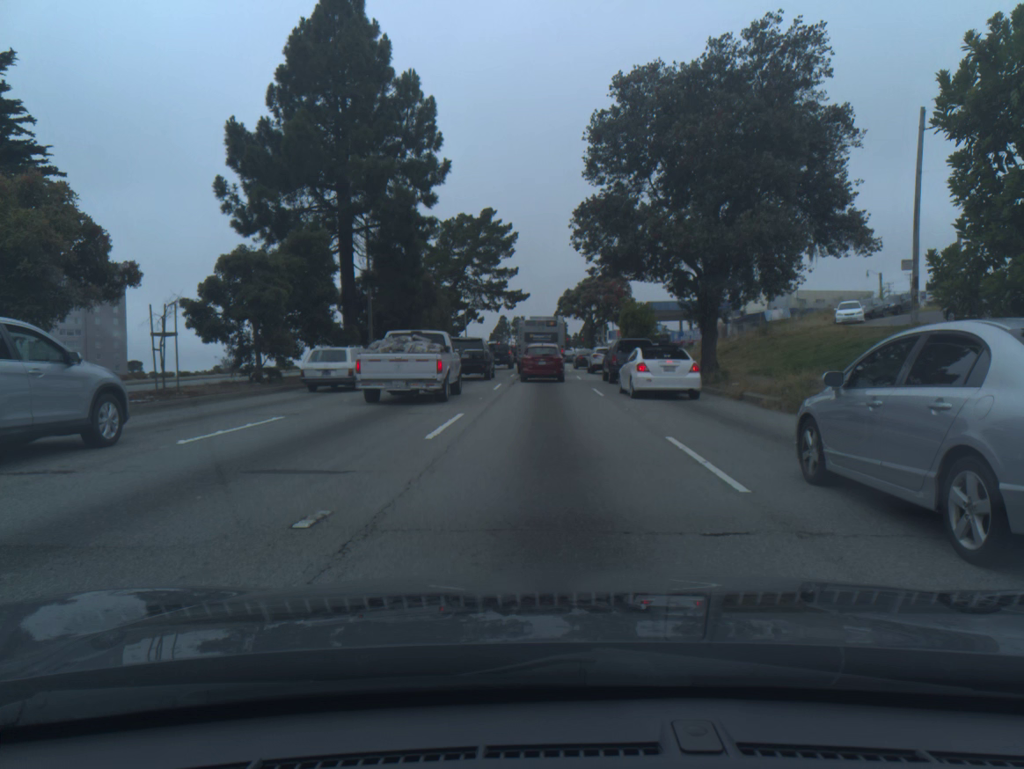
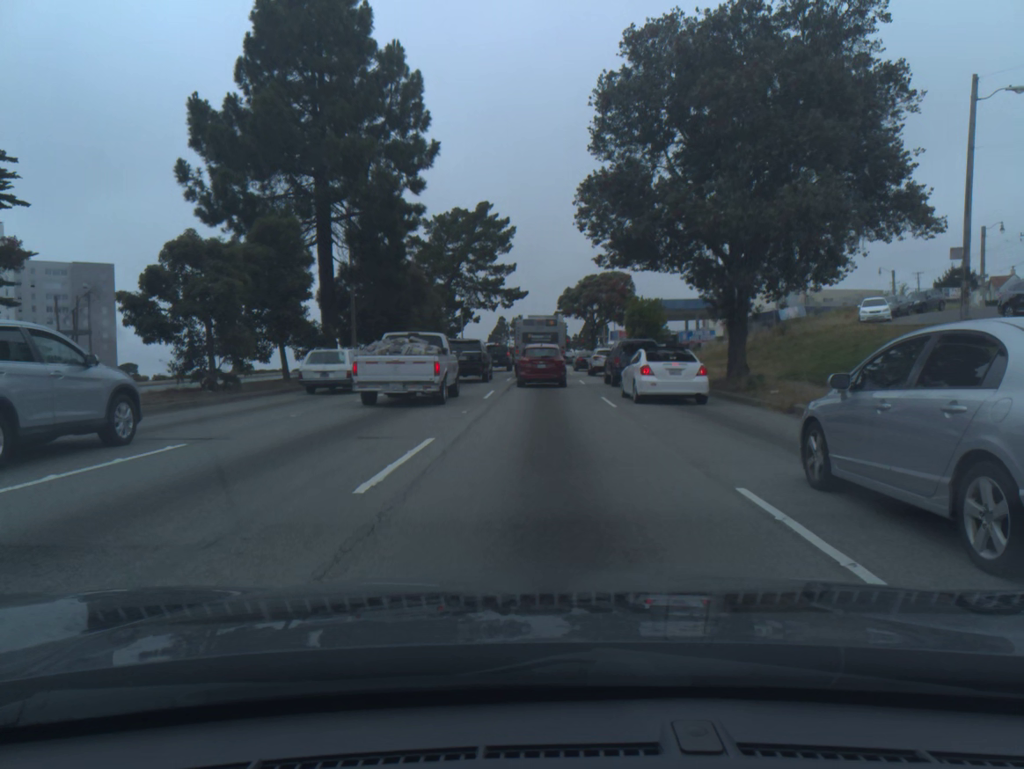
(0.0, +4.1) m; 0°
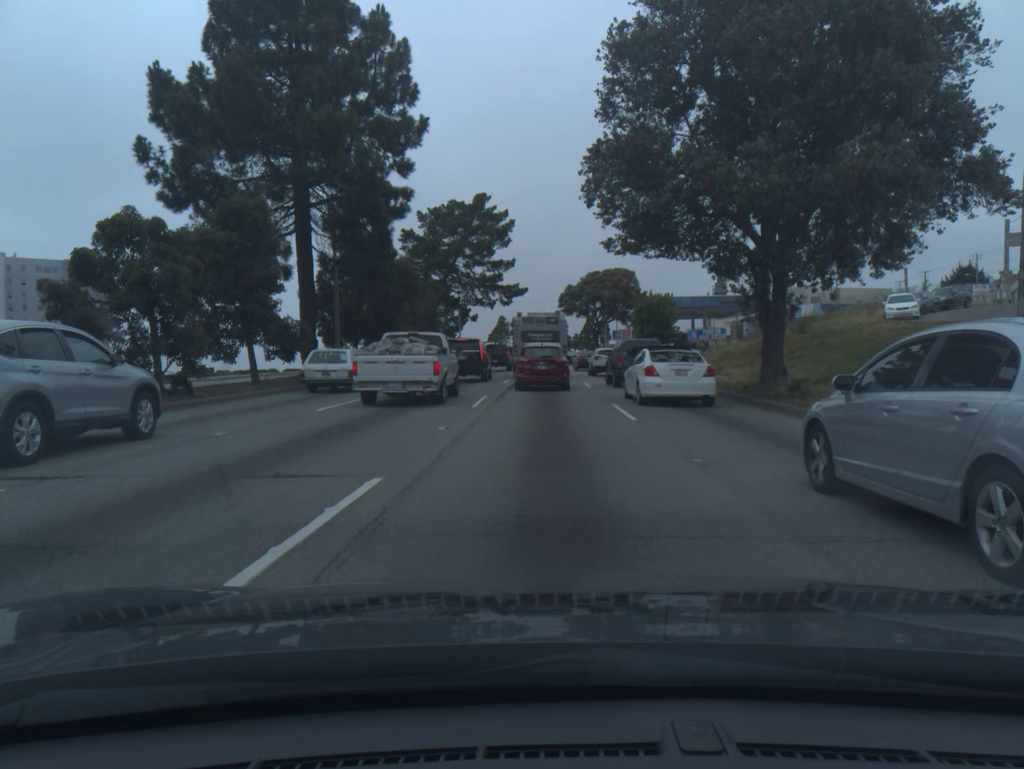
(0.0, +3.7) m; 0°
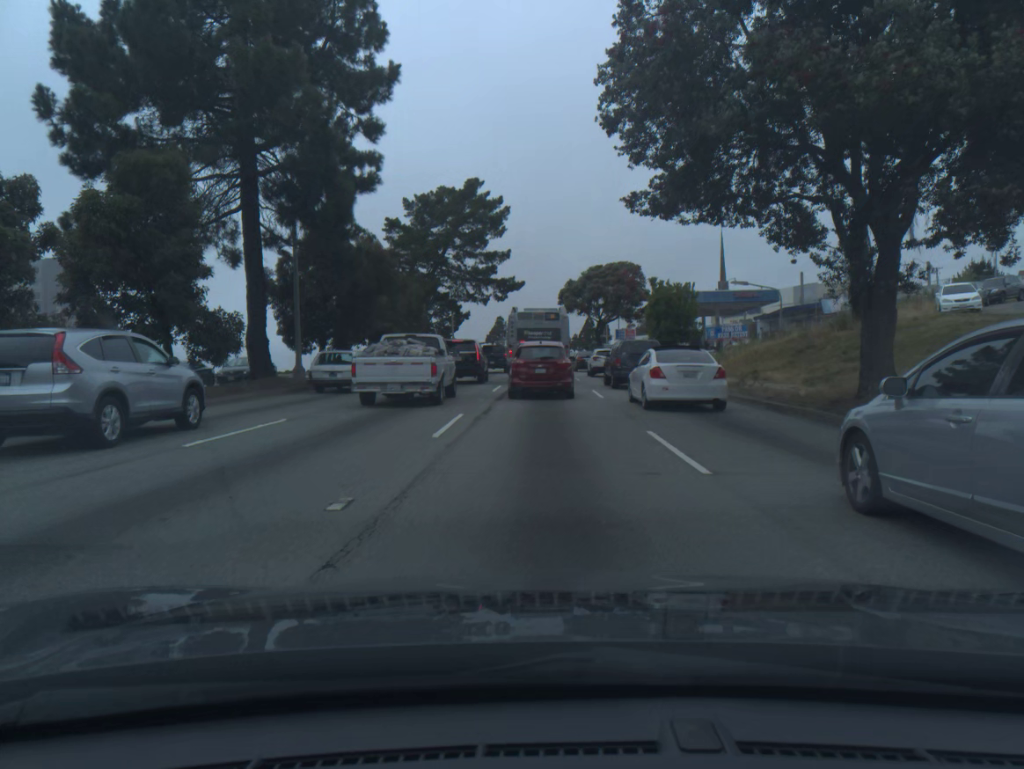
(0.0, +6.3) m; +1°
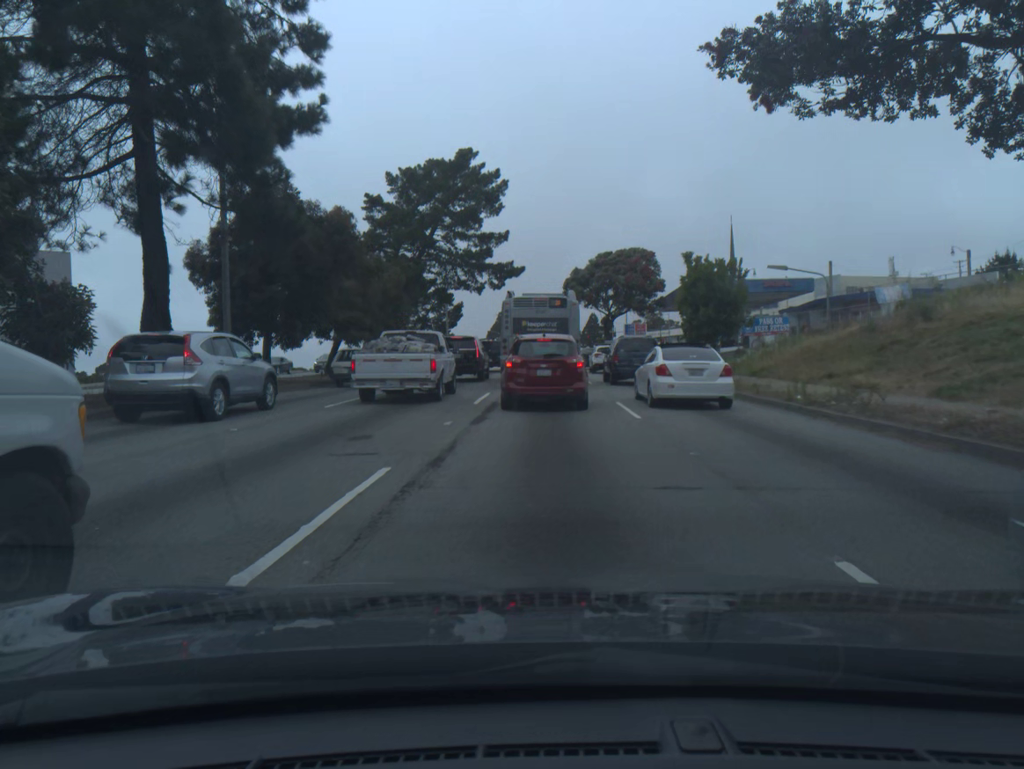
(0.0, +7.8) m; -1°
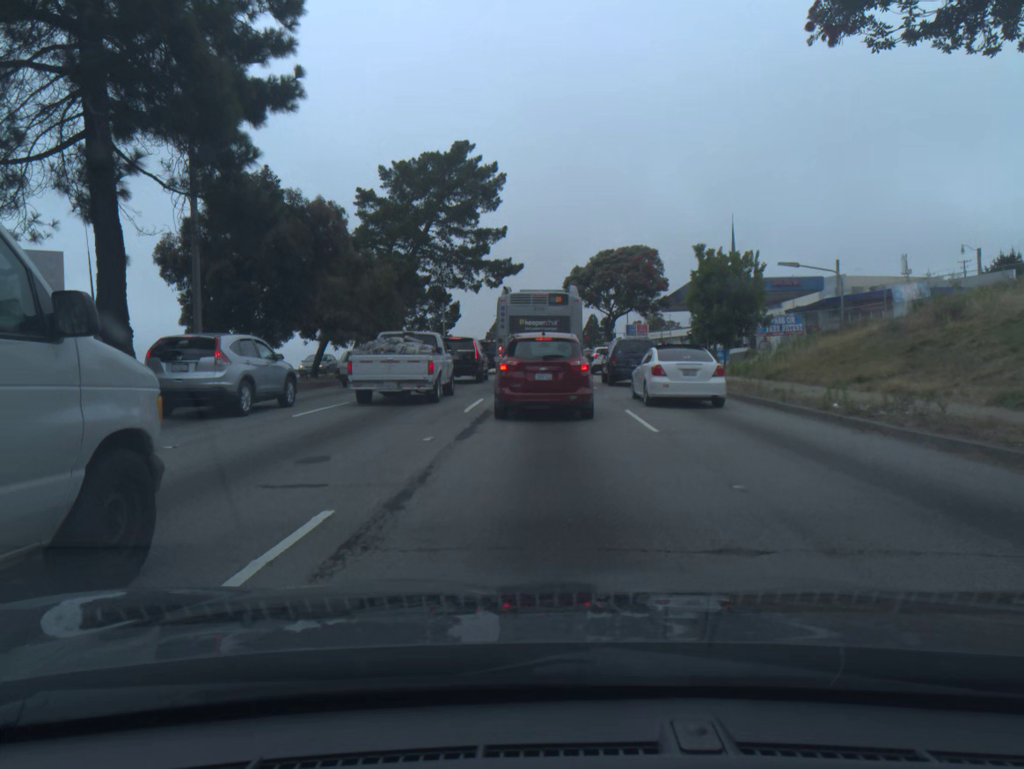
(0.0, +2.2) m; 0°
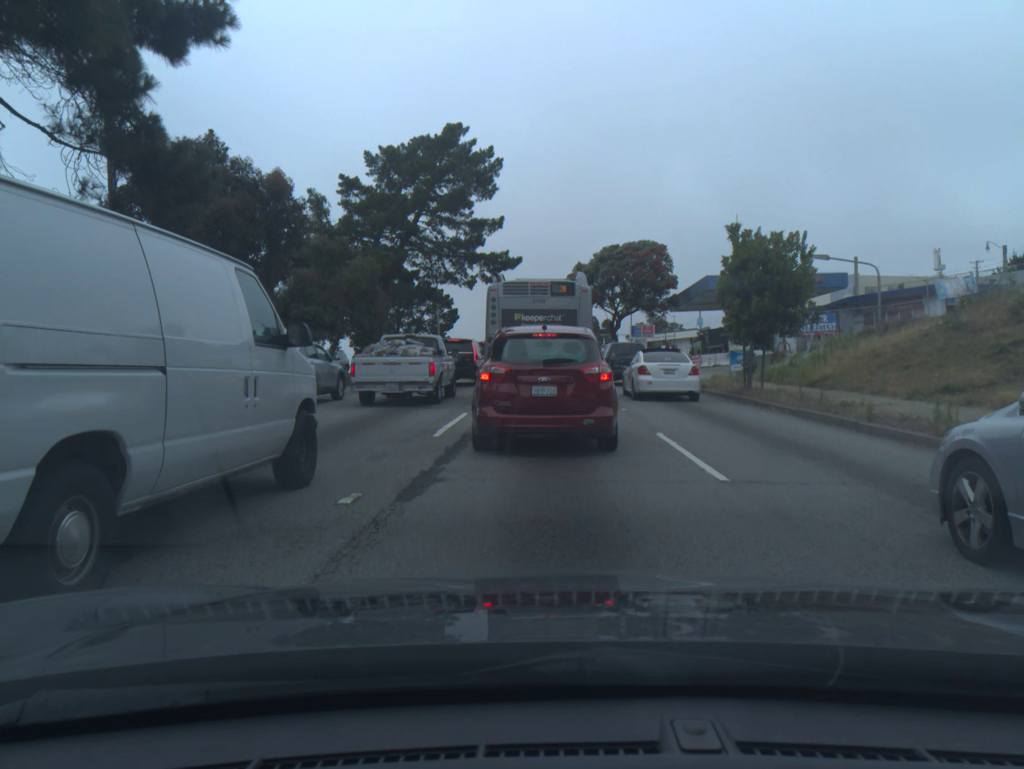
(0.0, +4.5) m; 0°
